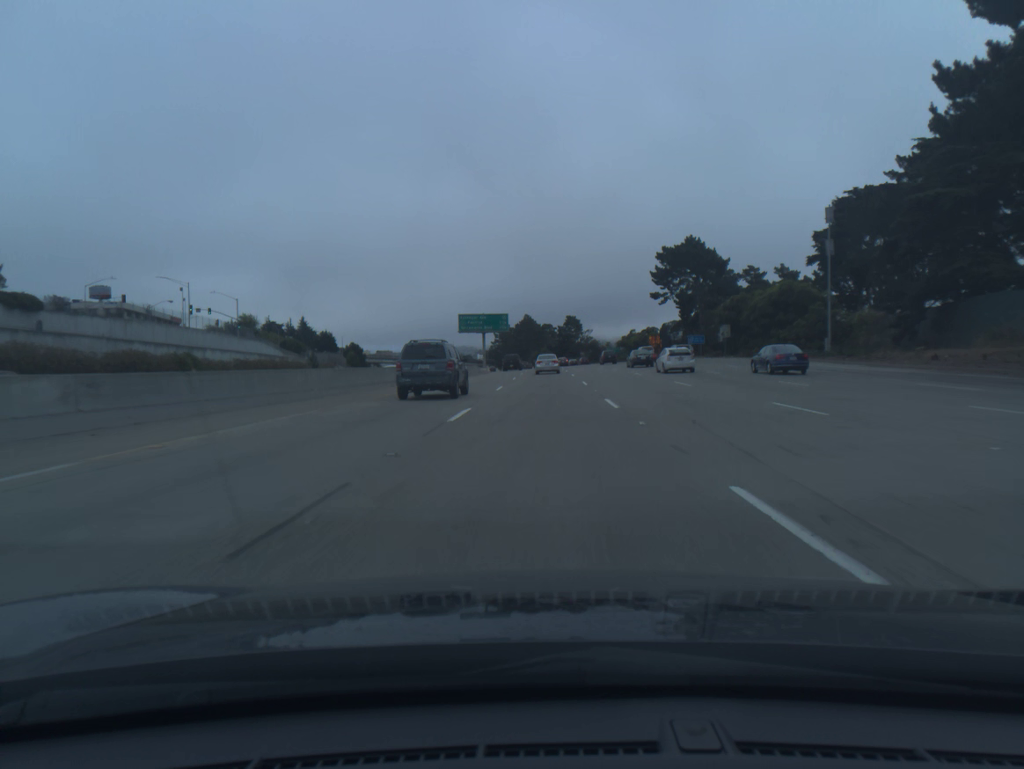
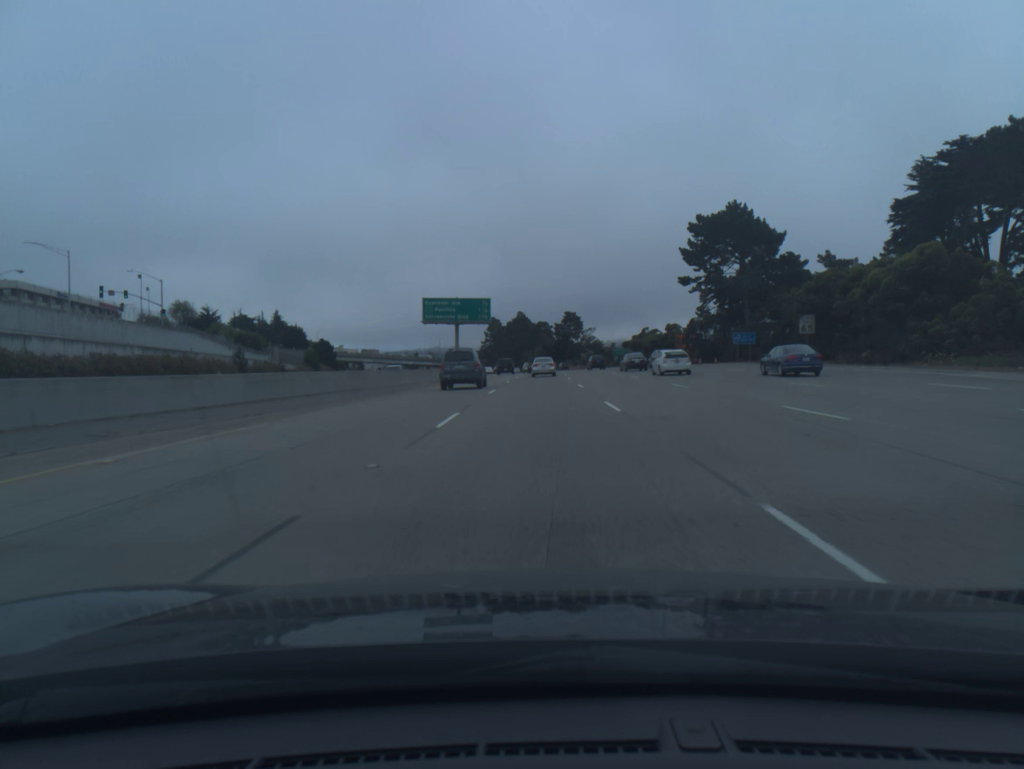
(+0.1, +30.5) m; 0°
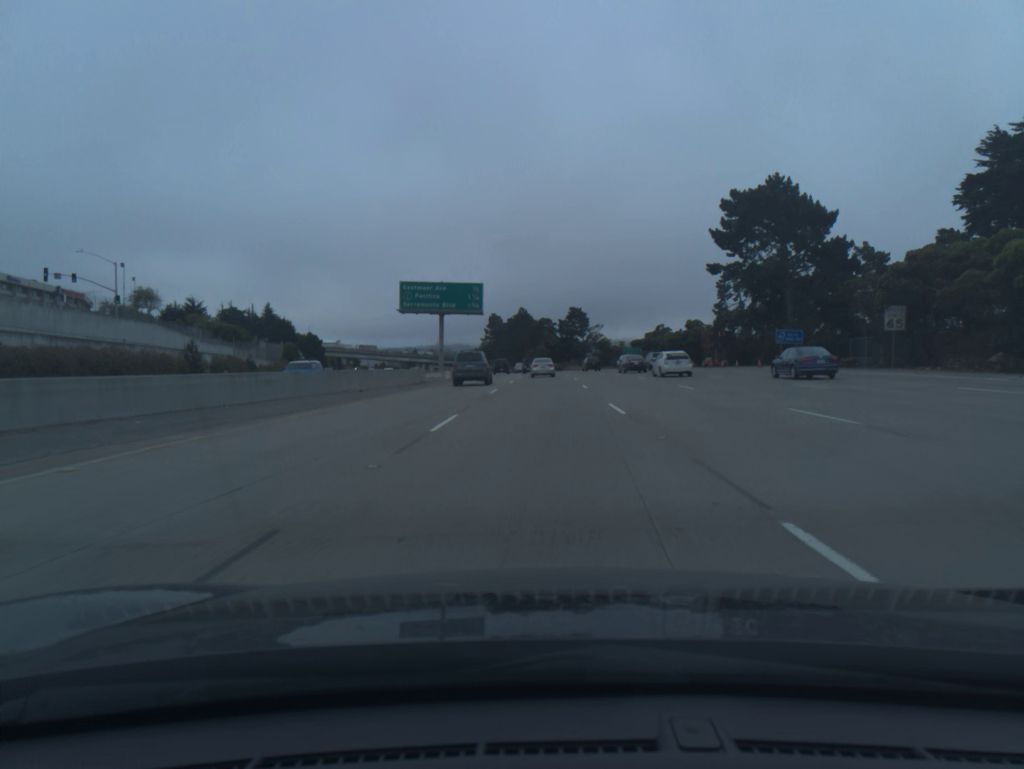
(0.0, +15.2) m; 0°
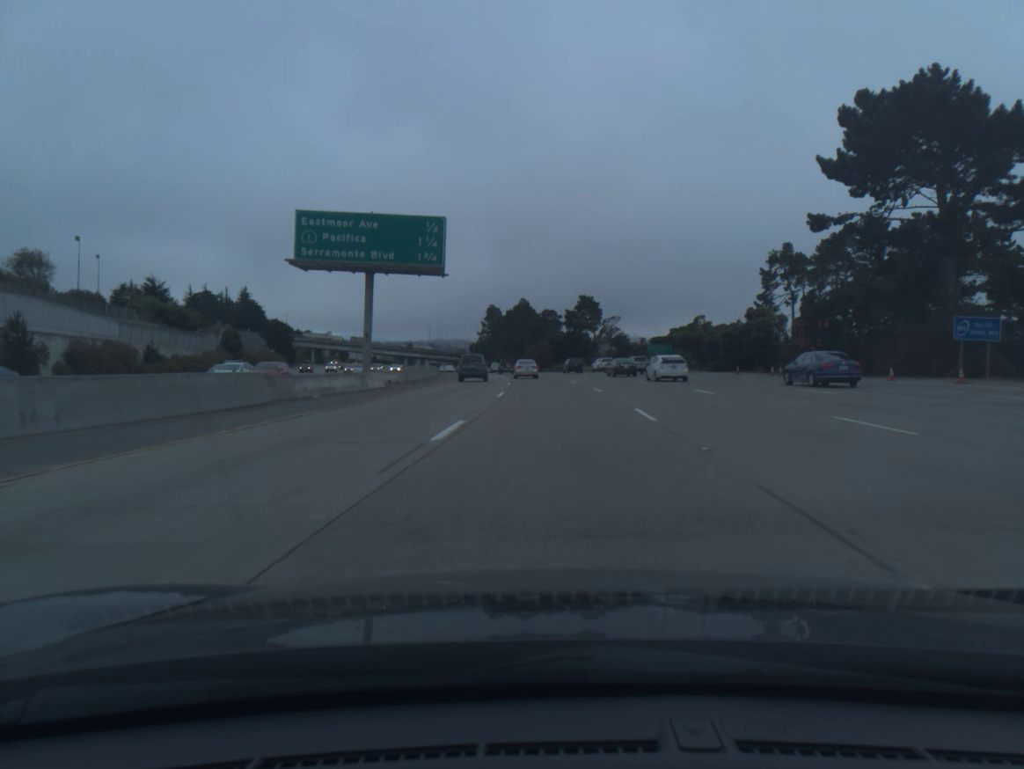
(-0.1, +30.6) m; 0°
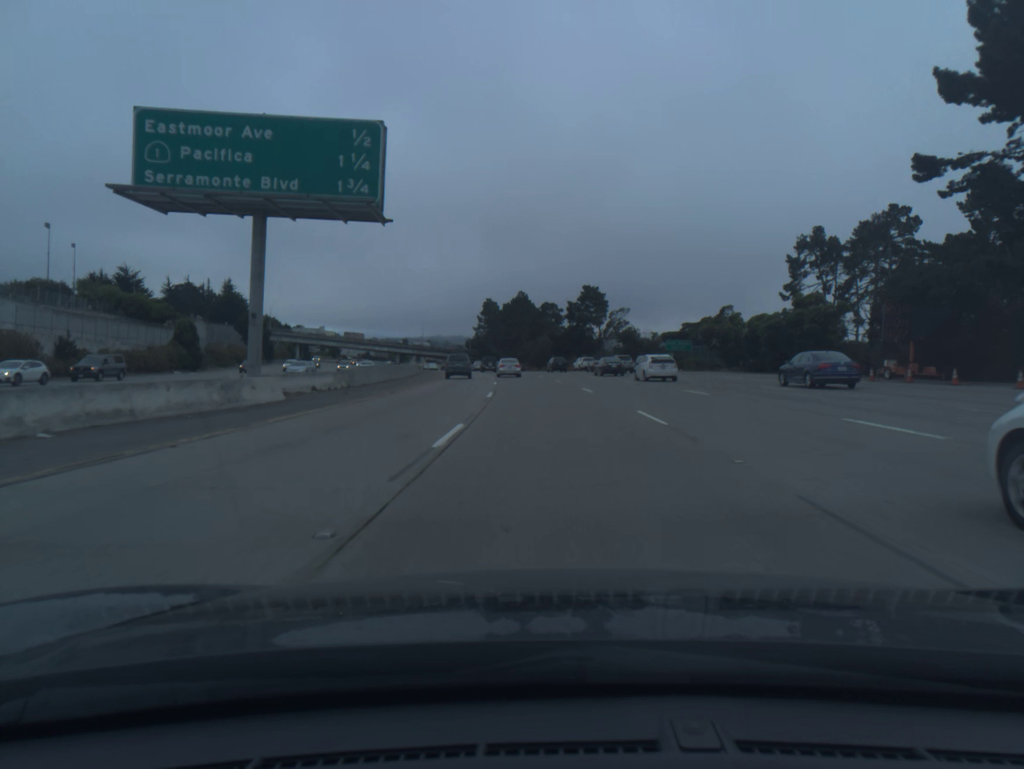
(0.0, +15.4) m; 0°
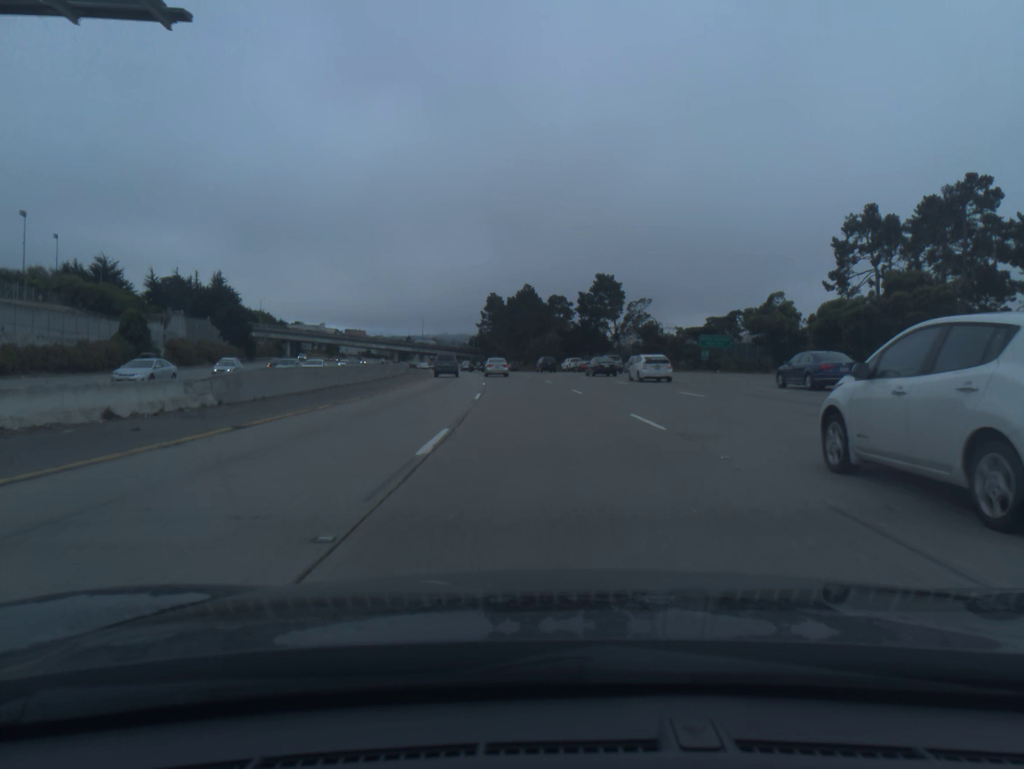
(-0.1, +15.4) m; 0°
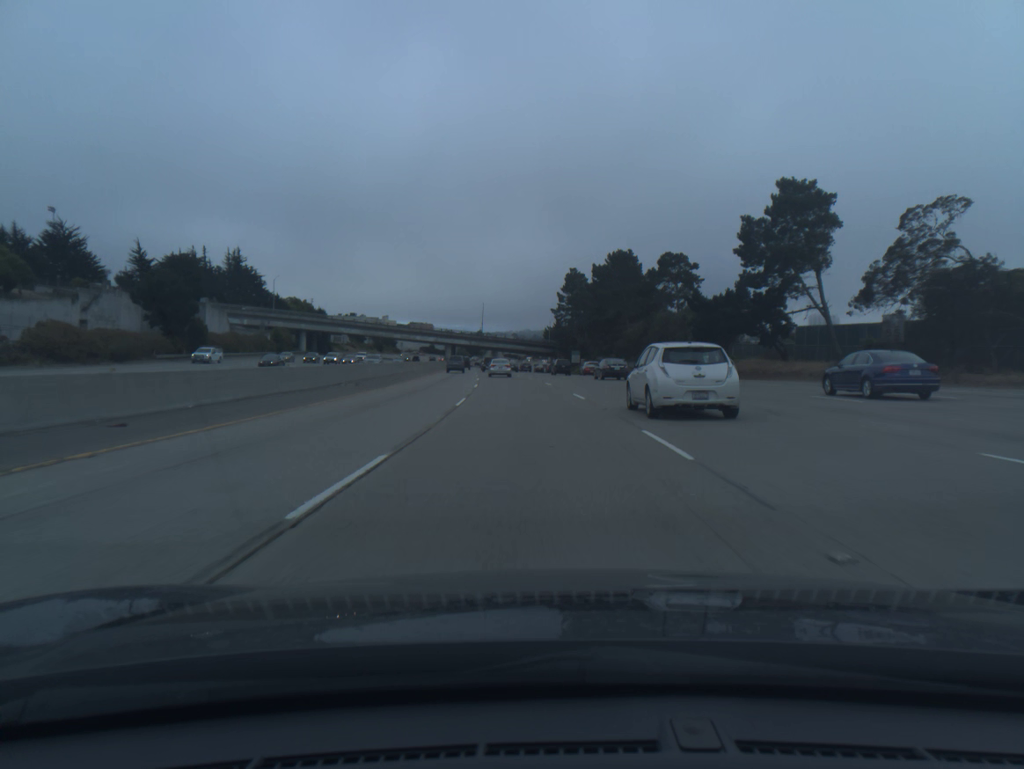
(-2.8, +62.6) m; -6°
